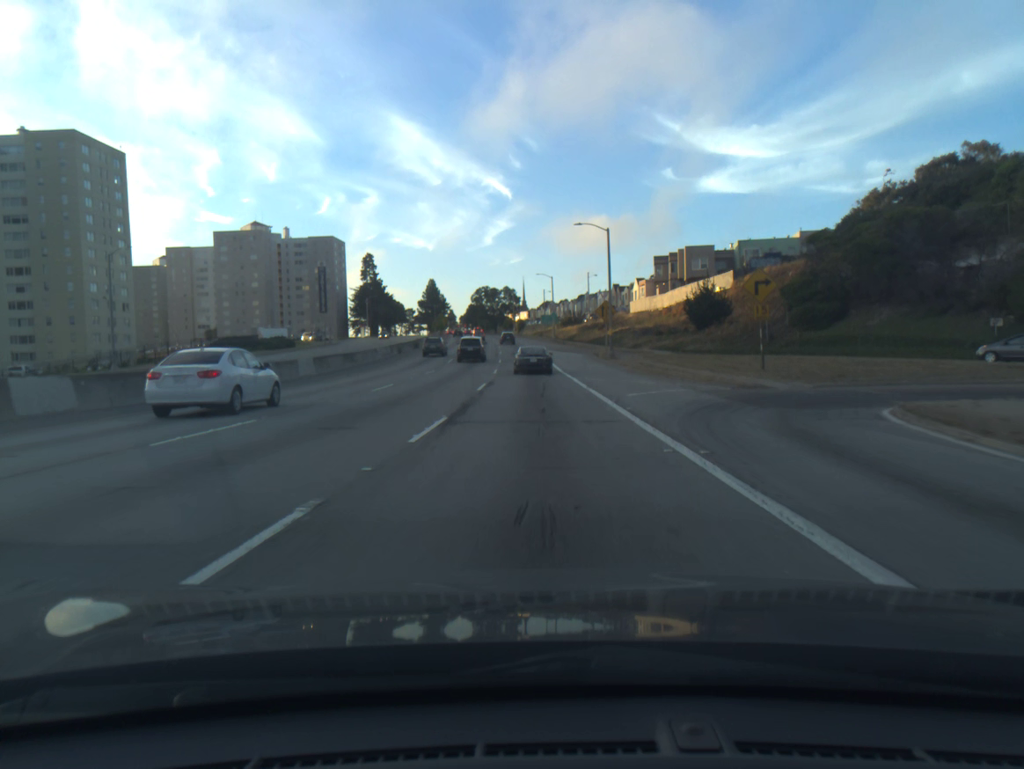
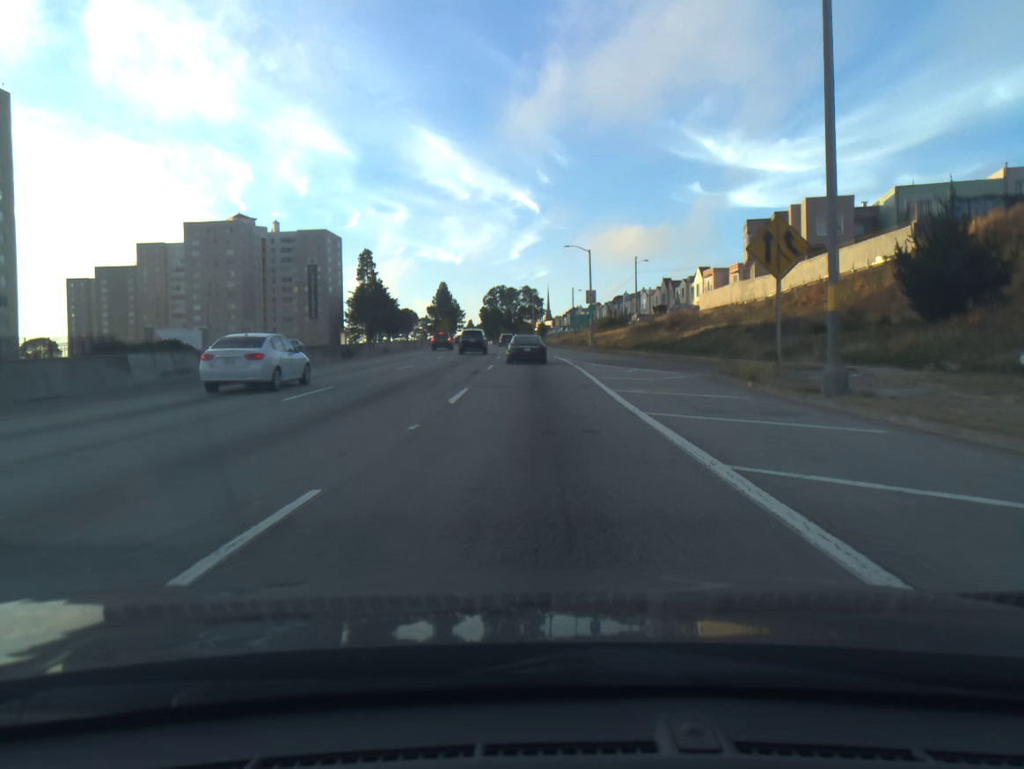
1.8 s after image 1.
(-0.4, +38.8) m; -2°
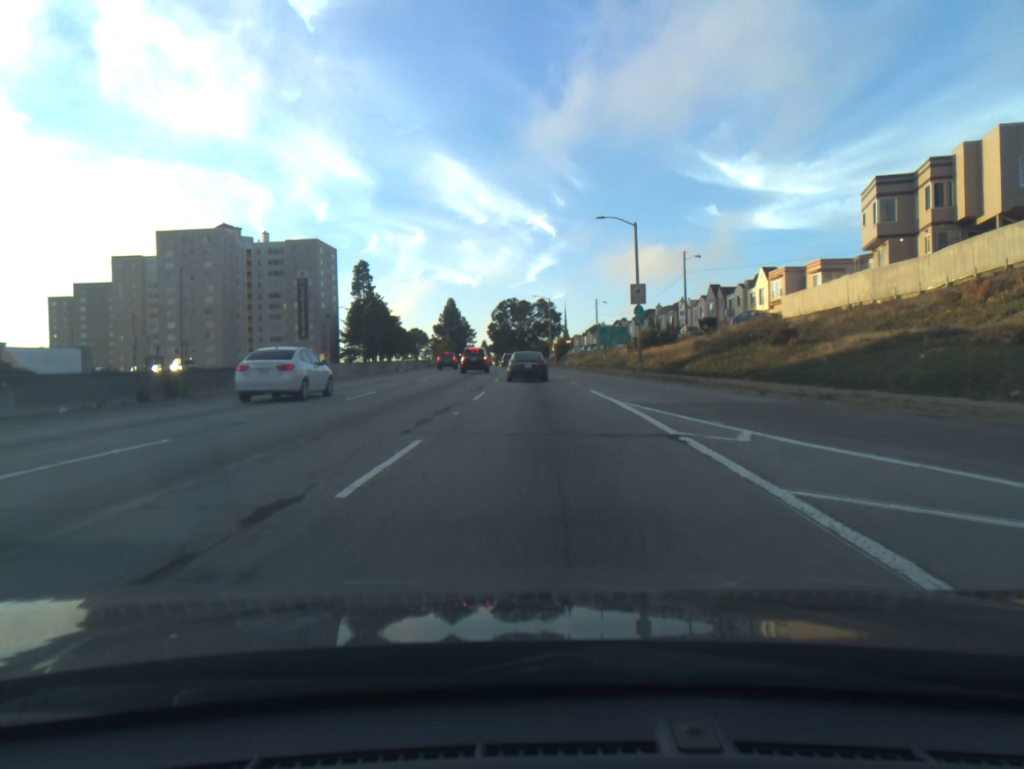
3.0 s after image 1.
(-0.3, +25.1) m; -1°
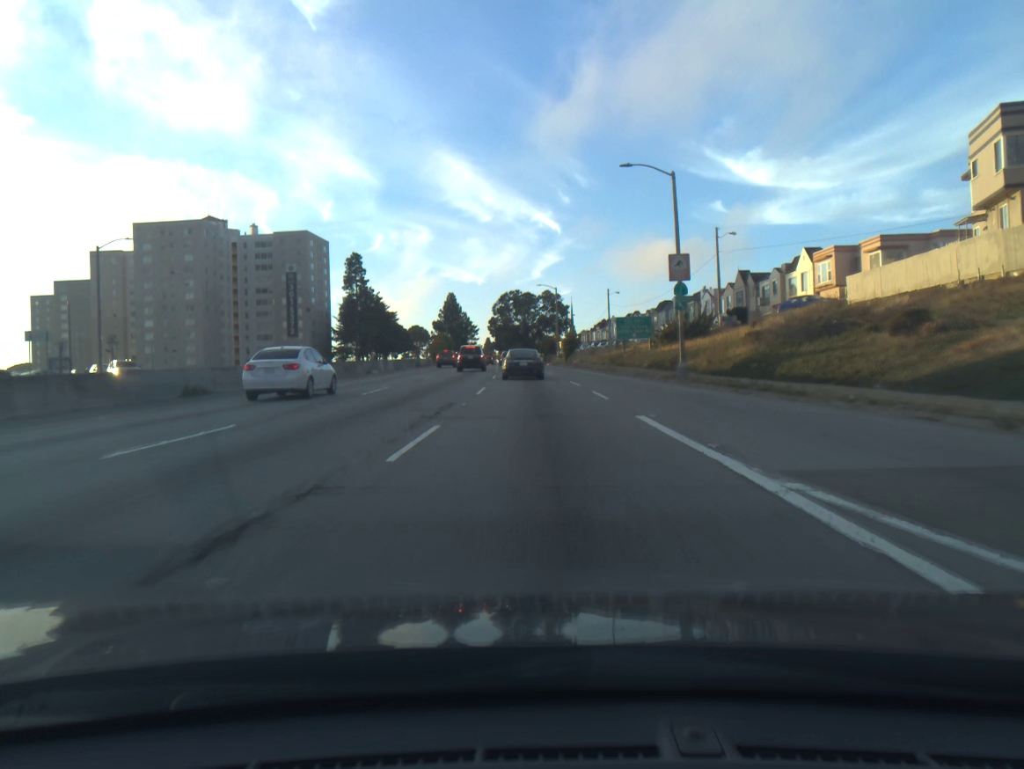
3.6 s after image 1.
(0.0, +12.3) m; 0°
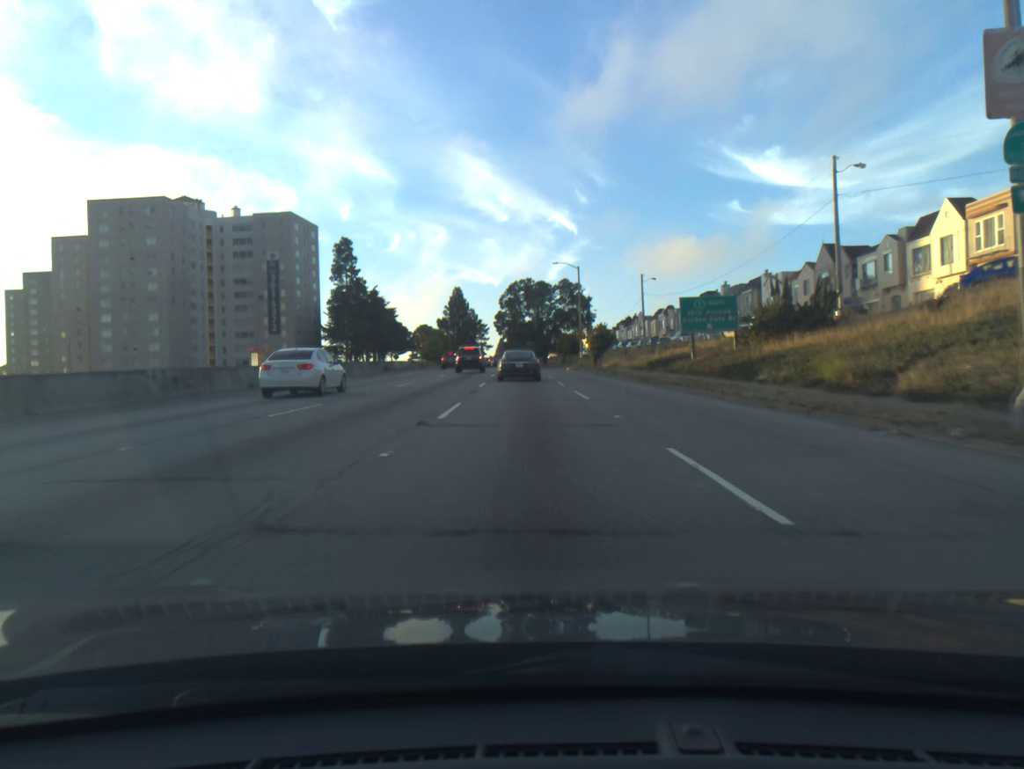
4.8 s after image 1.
(-0.2, +24.0) m; -1°
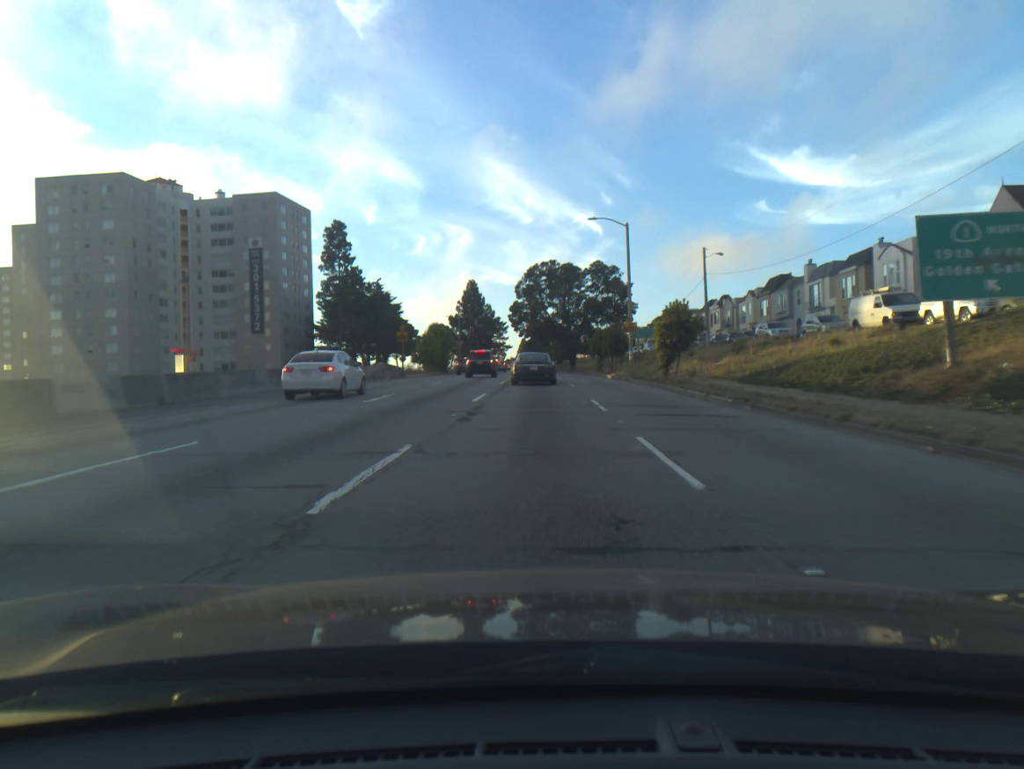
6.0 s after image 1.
(-0.4, +23.2) m; -2°
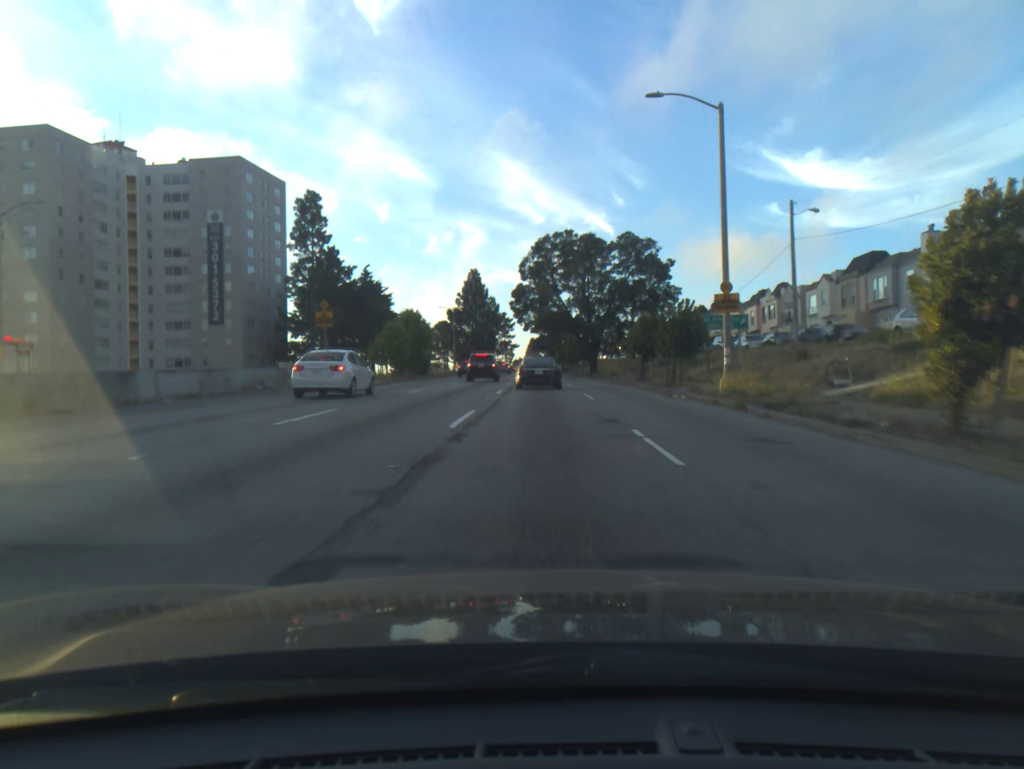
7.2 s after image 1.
(-0.2, +22.3) m; -1°
